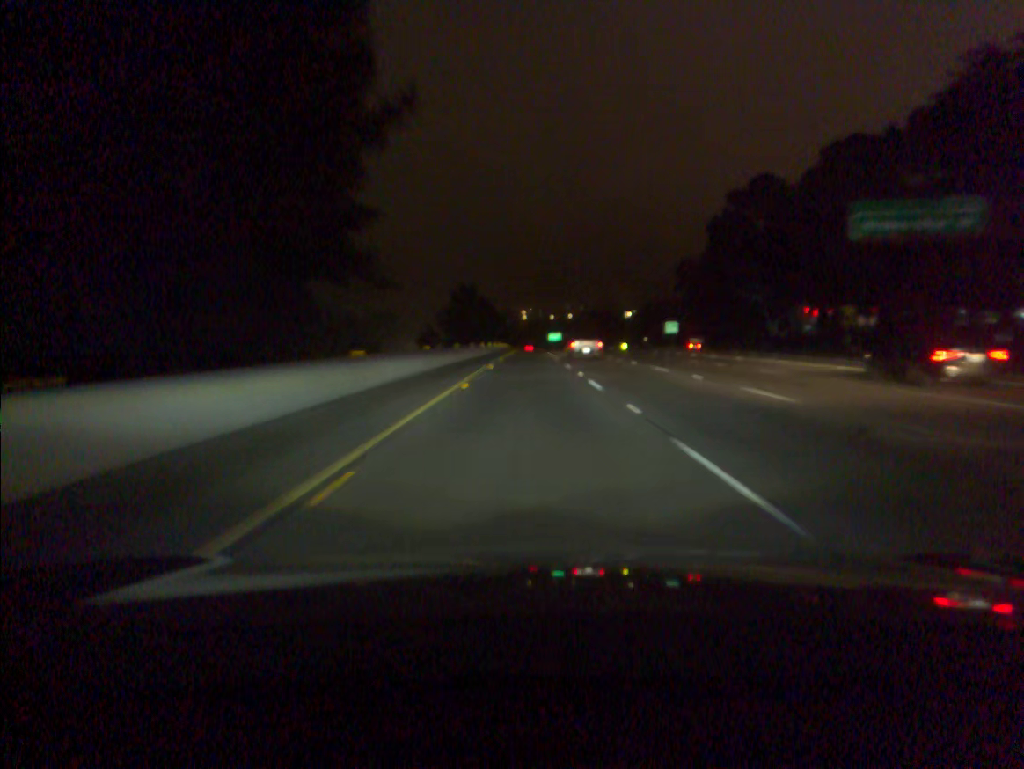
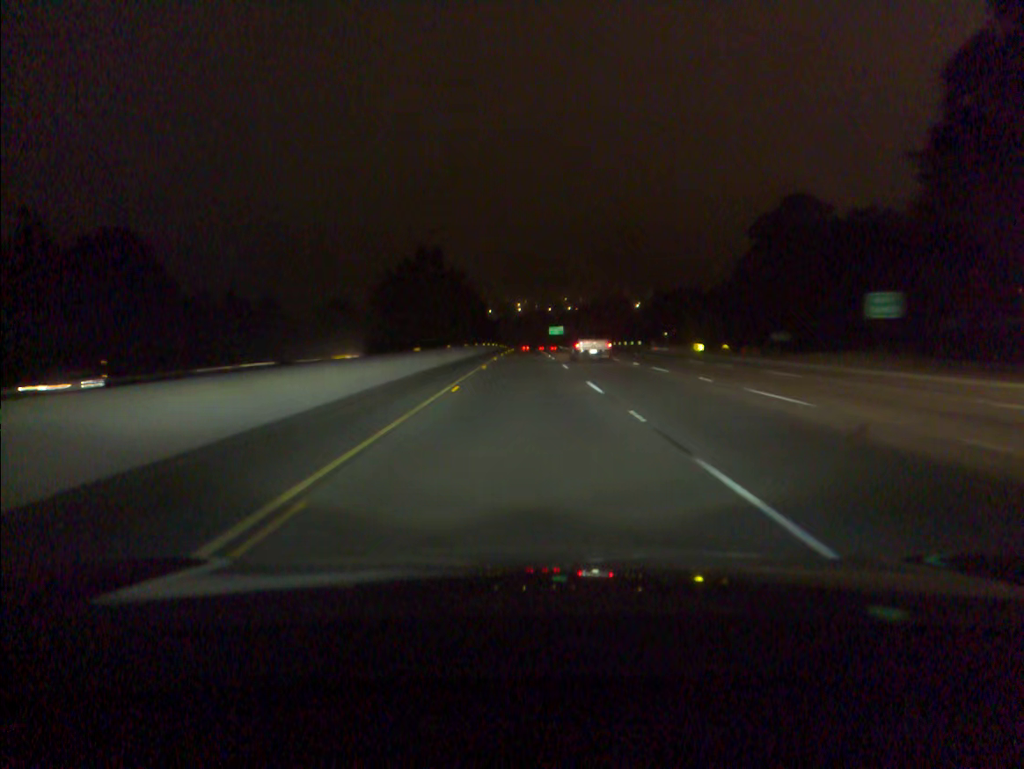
(+0.4, +59.6) m; 0°
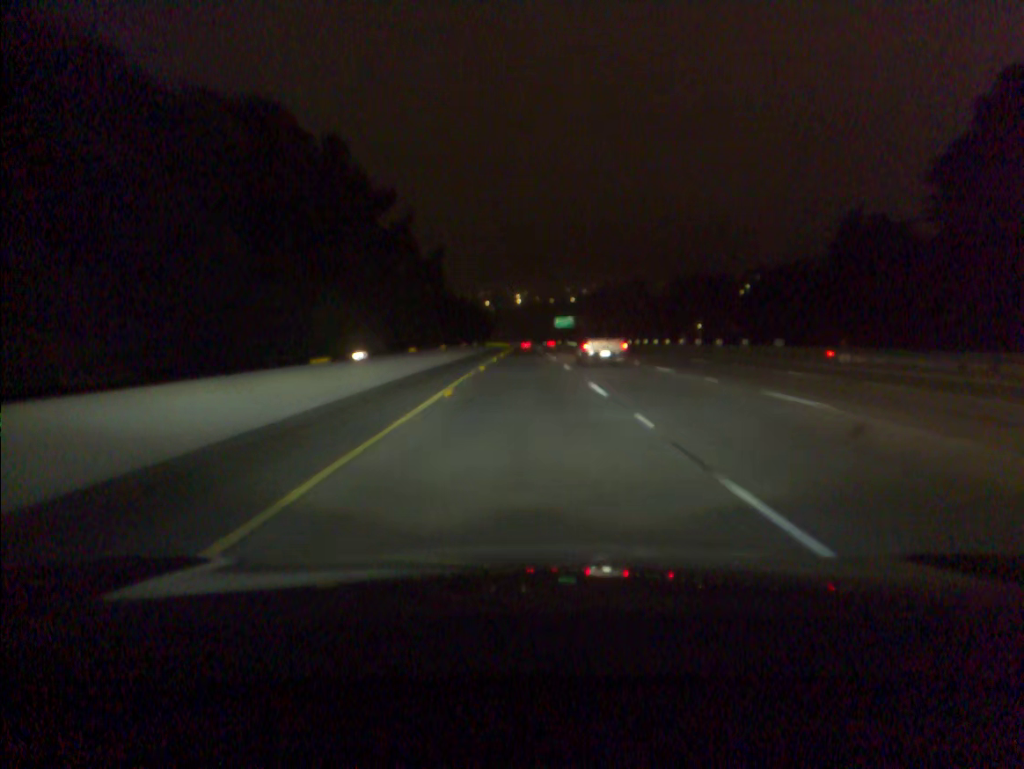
(0.0, +60.2) m; 0°
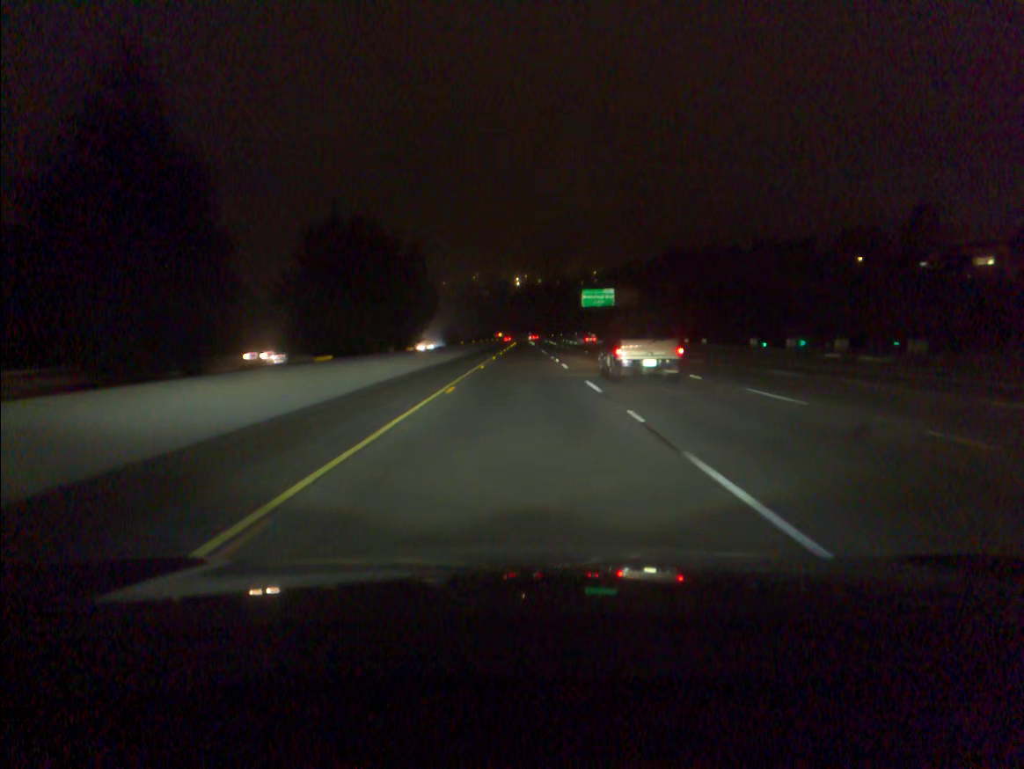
(0.0, +101.0) m; 0°
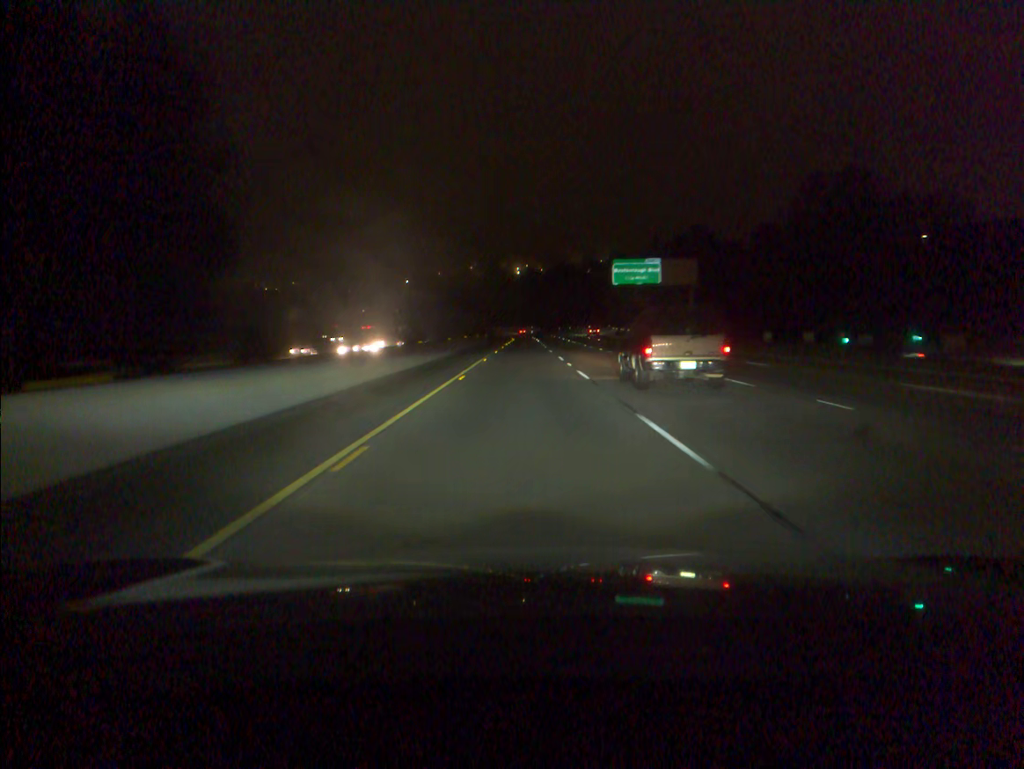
(0.0, +40.3) m; 0°
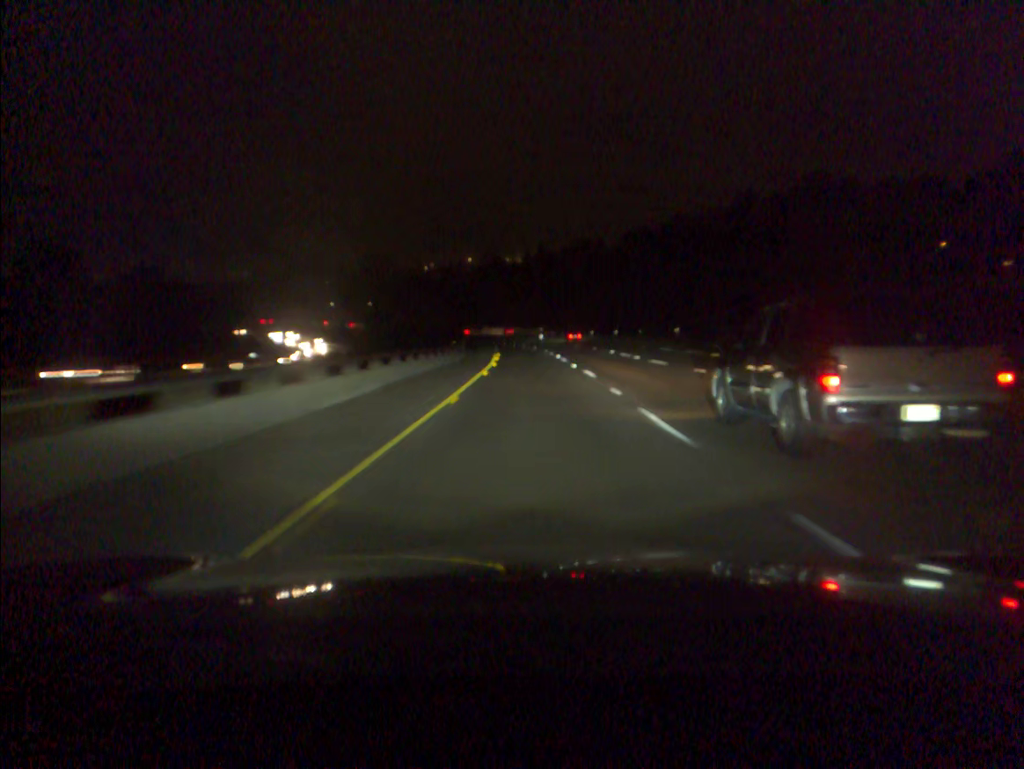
(-0.2, +98.5) m; 0°
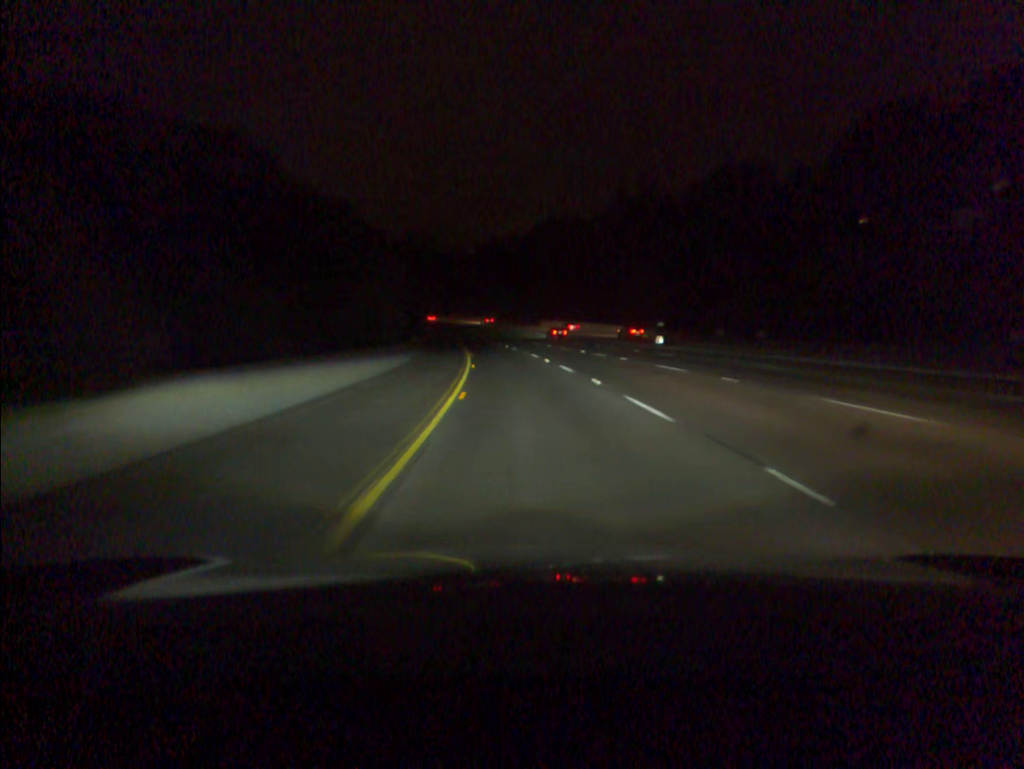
(-2.8, +97.1) m; -5°
